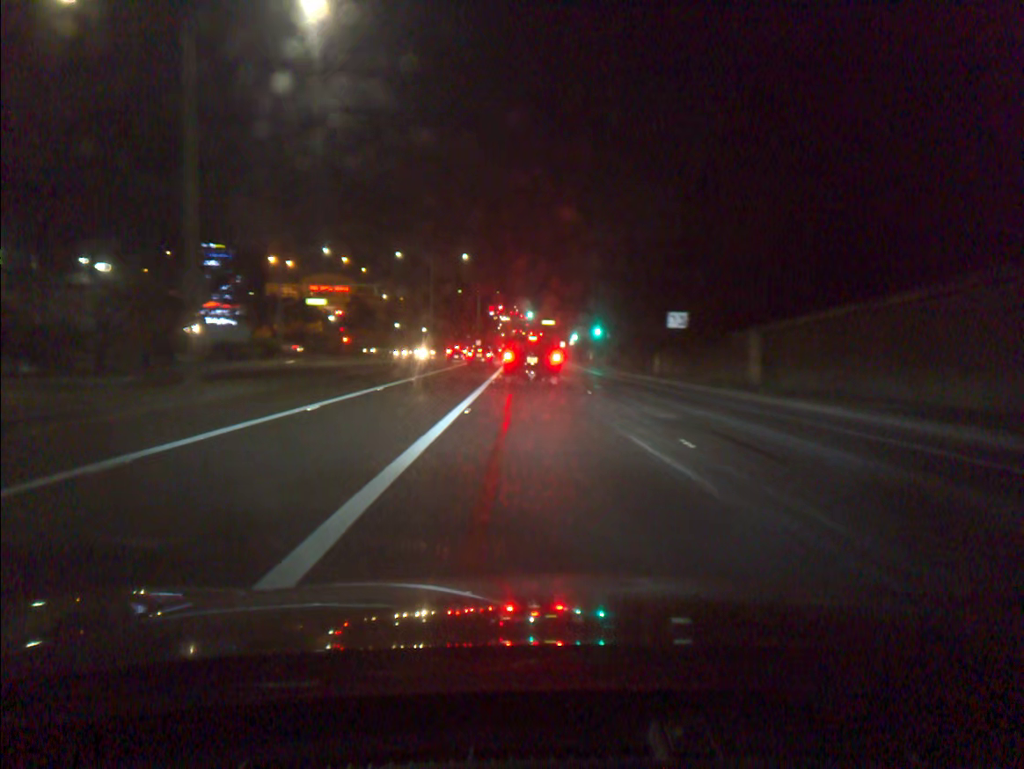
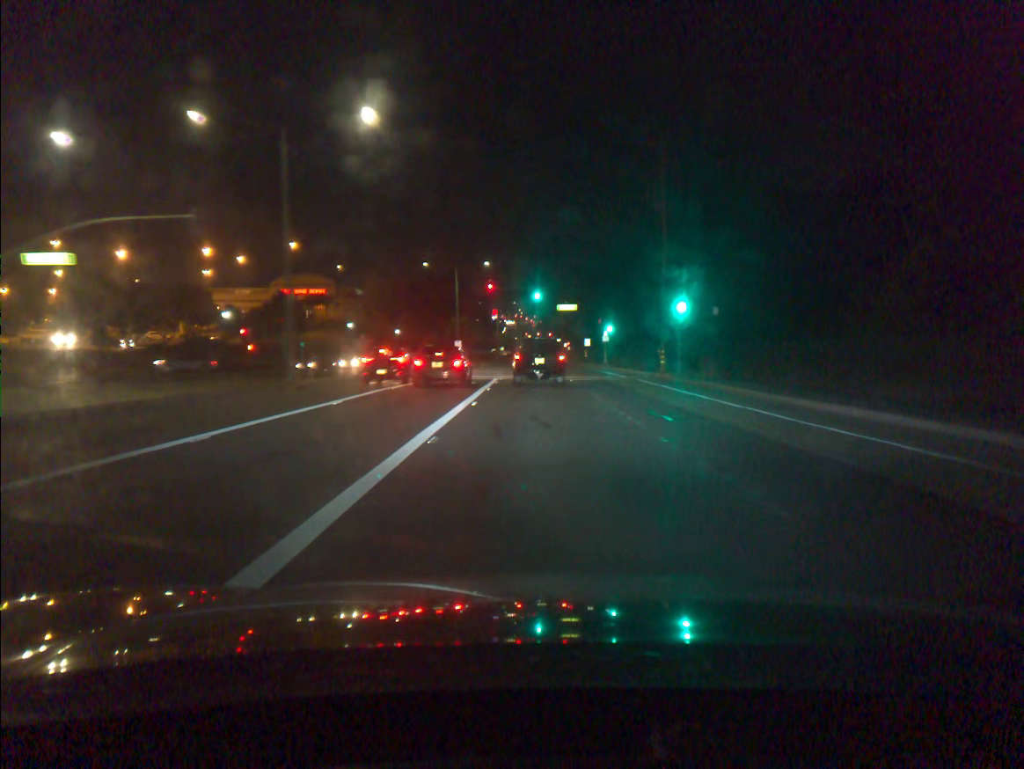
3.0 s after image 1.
(-0.5, +43.5) m; 0°
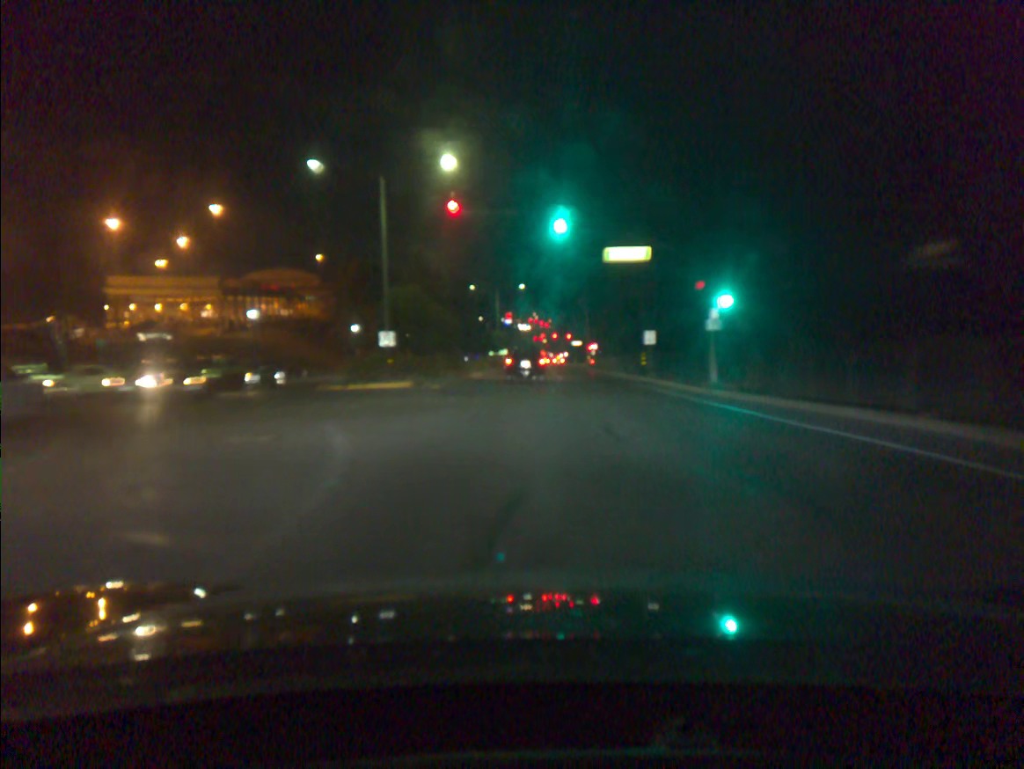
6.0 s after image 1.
(-0.2, +41.0) m; -1°
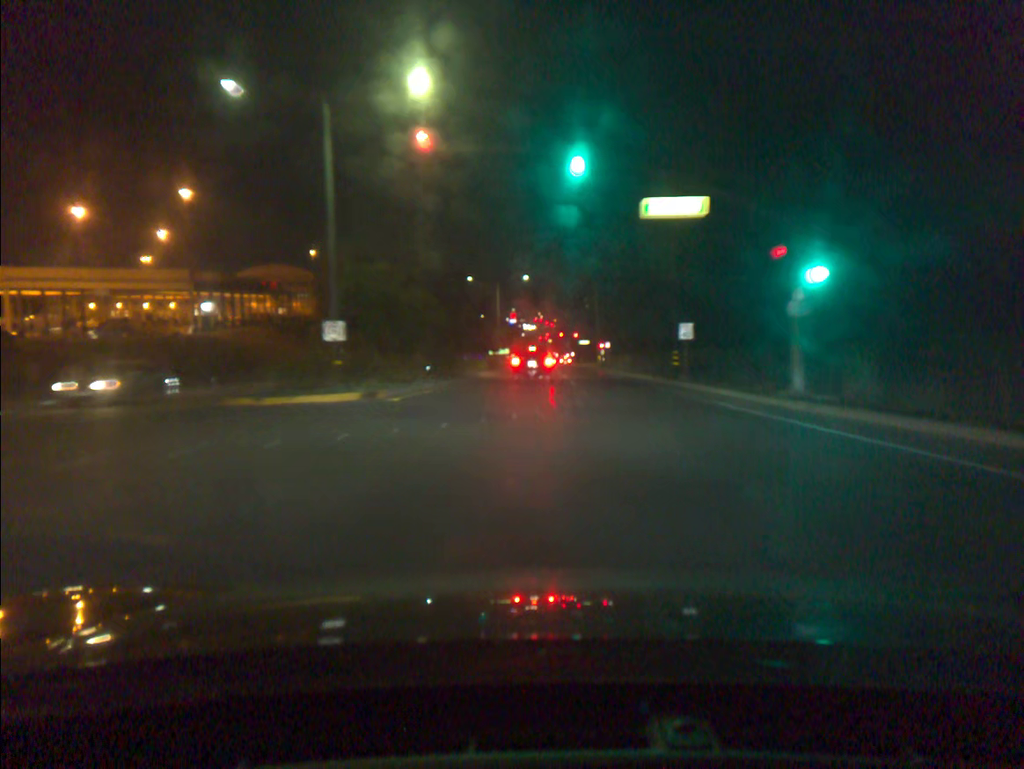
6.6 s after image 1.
(0.0, +9.6) m; 0°
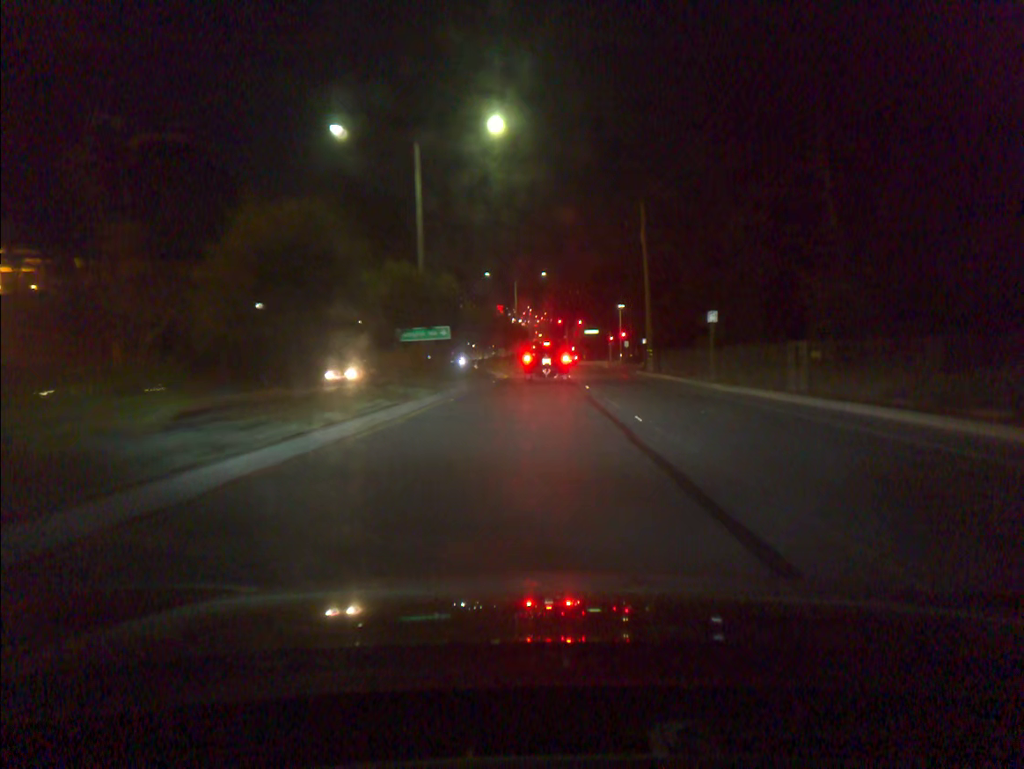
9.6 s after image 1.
(0.0, +51.5) m; +1°
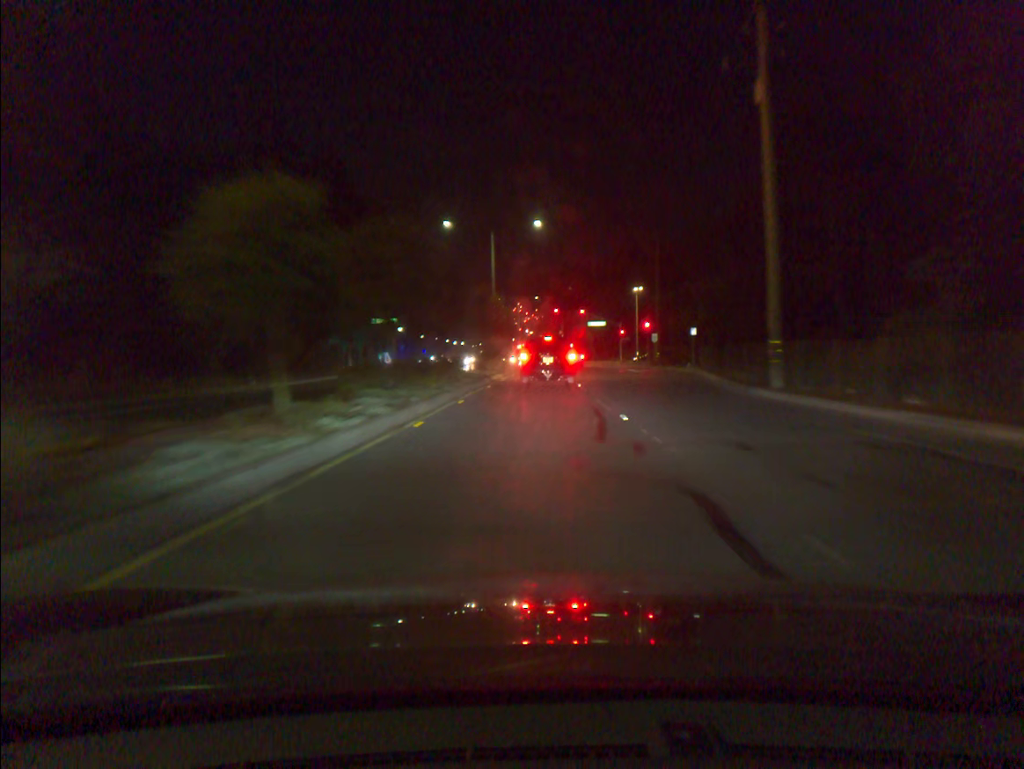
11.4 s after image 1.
(+0.1, +29.8) m; +1°
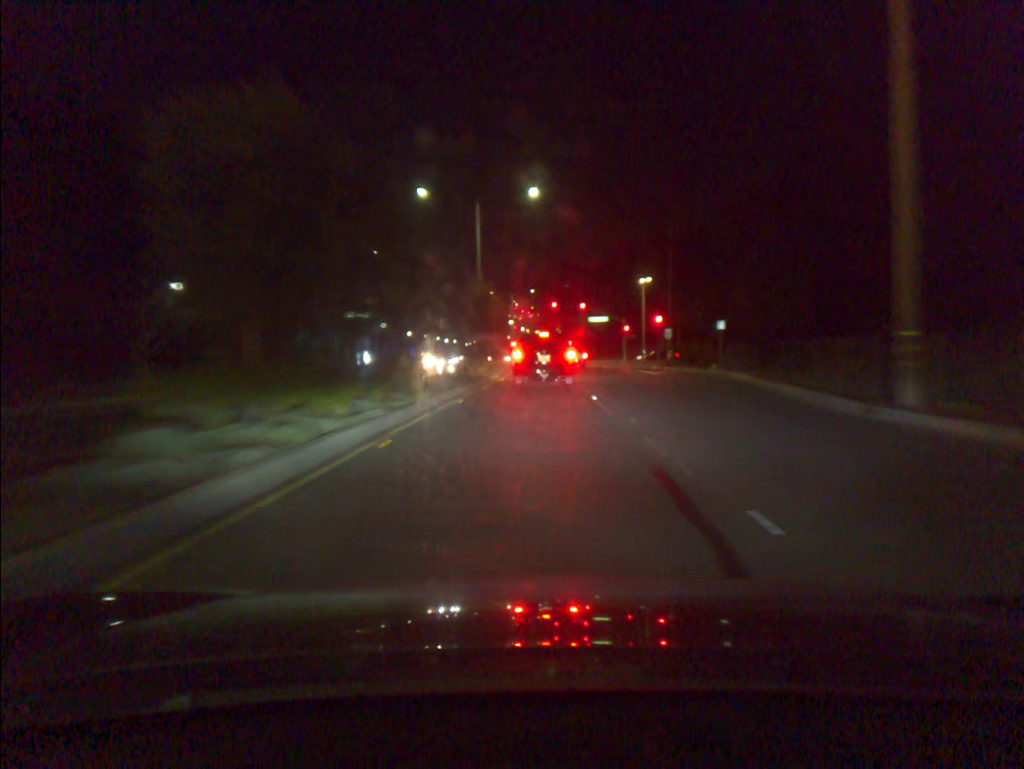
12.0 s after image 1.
(0.0, +9.2) m; 0°
